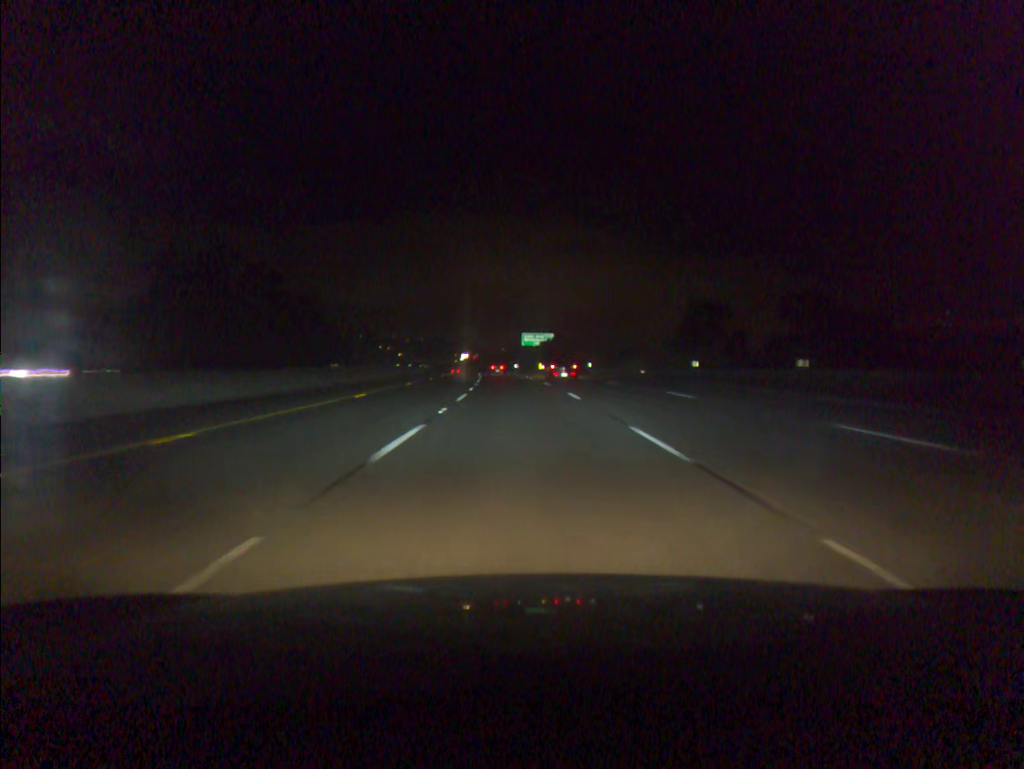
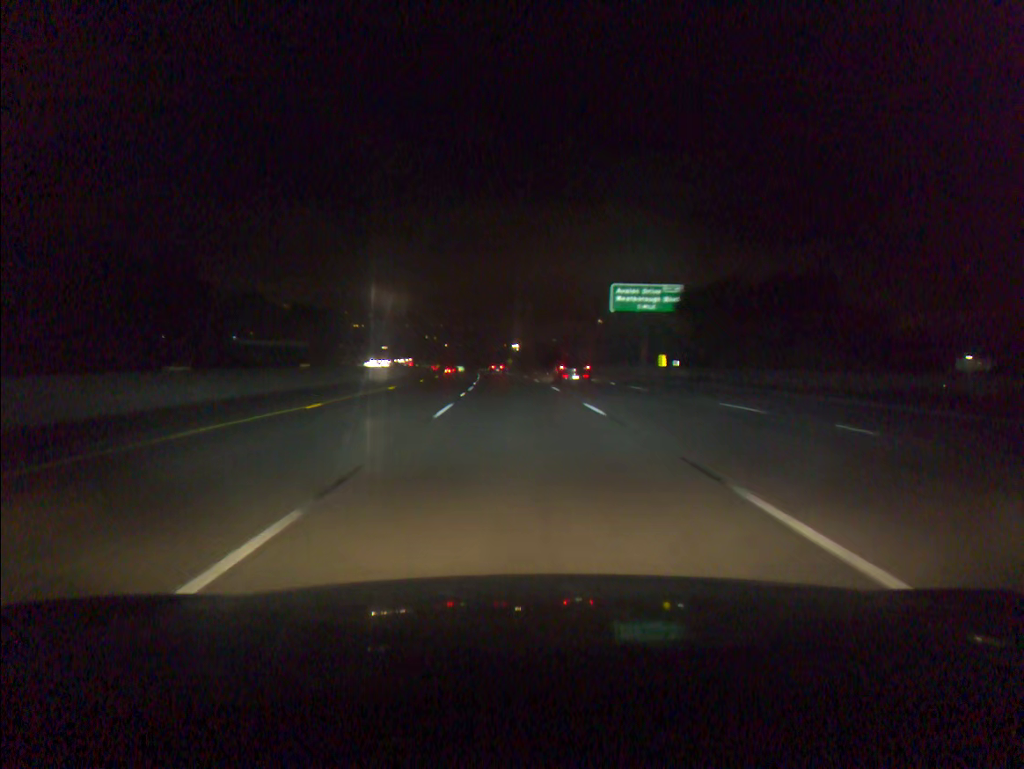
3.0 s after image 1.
(-2.9, +93.9) m; -4°
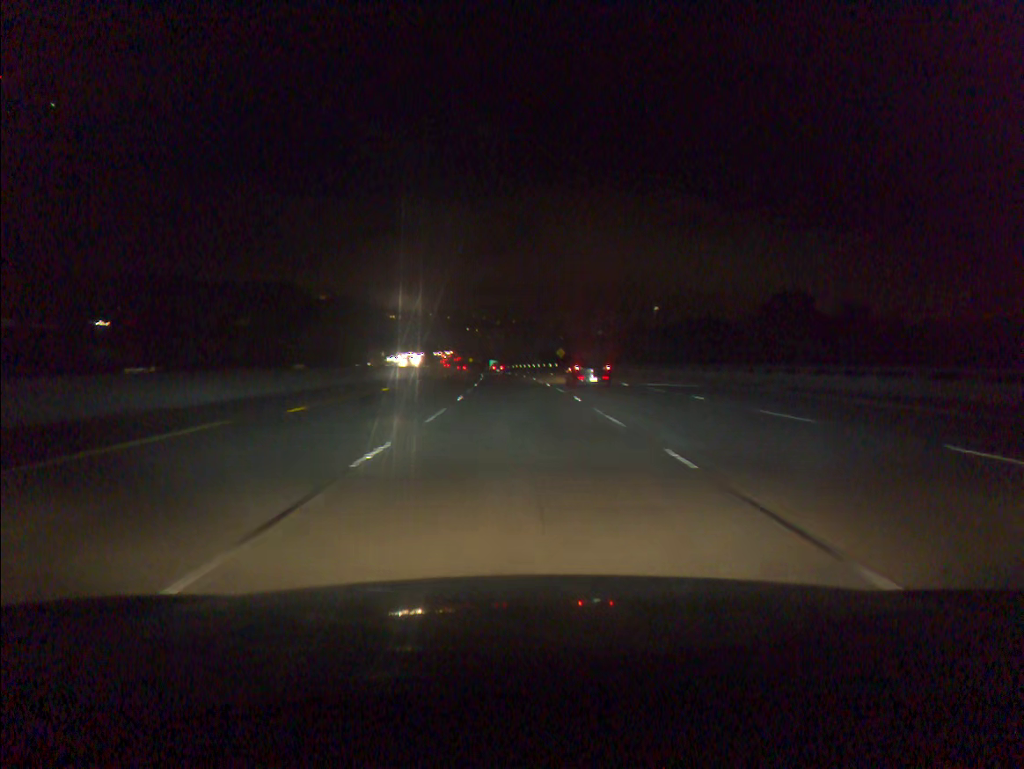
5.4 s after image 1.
(-2.0, +75.3) m; -3°
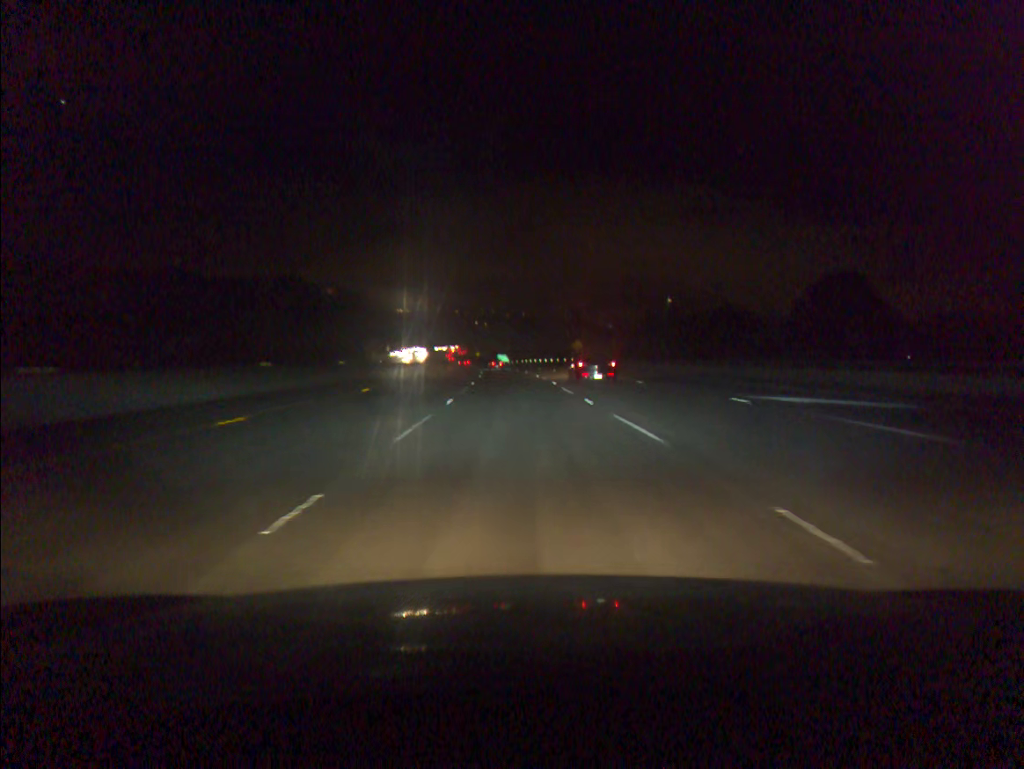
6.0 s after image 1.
(-0.1, +18.8) m; -1°
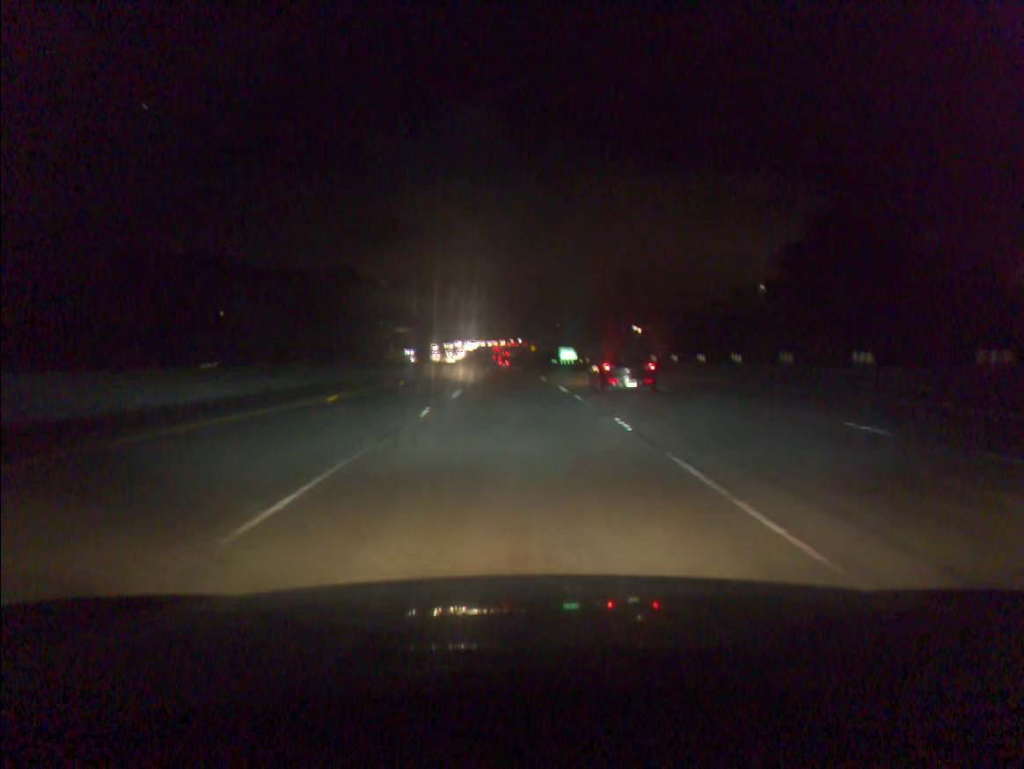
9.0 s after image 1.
(-2.9, +93.6) m; -4°
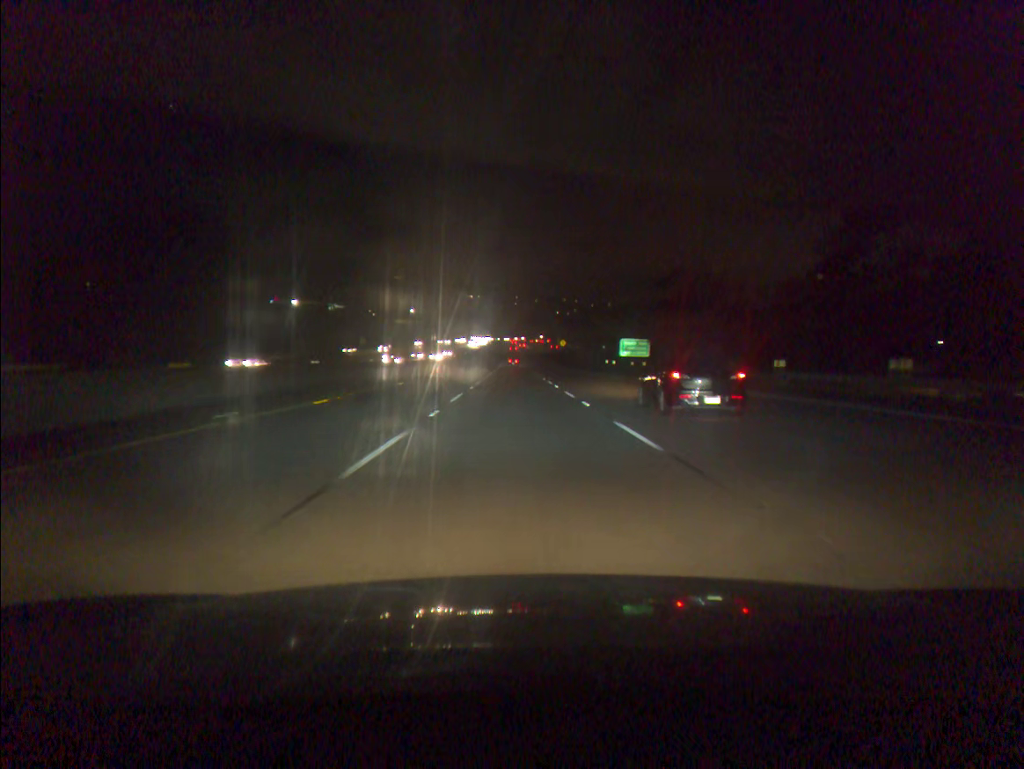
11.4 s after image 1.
(-1.5, +75.0) m; -1°
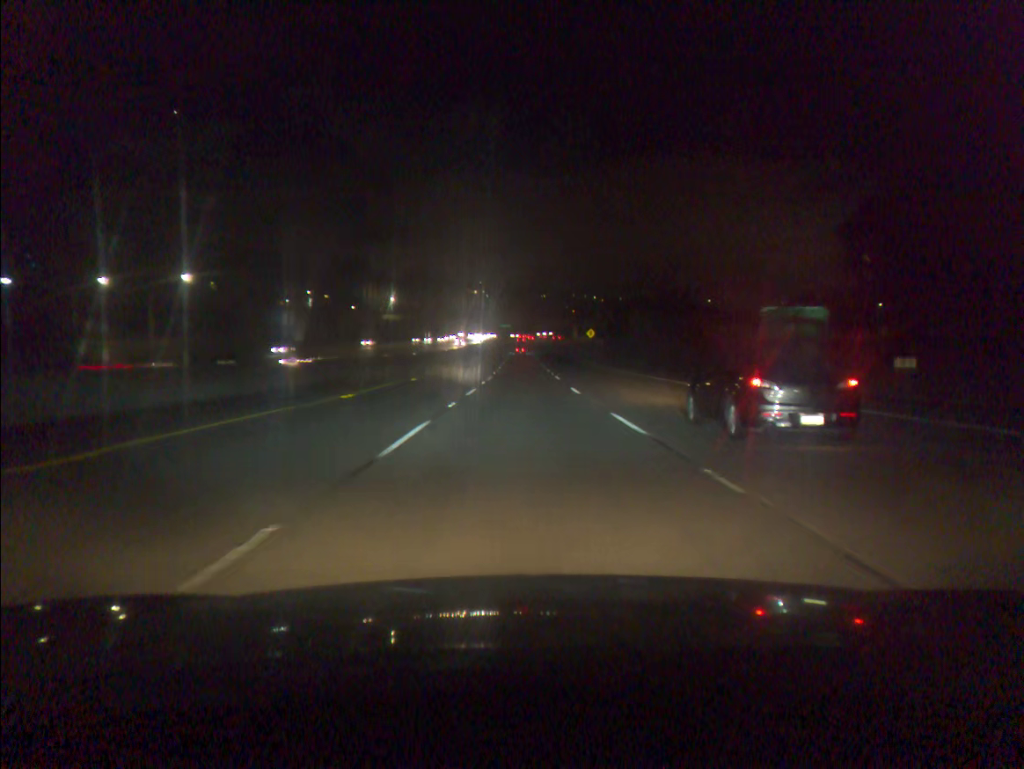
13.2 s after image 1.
(-0.5, +56.3) m; -1°
